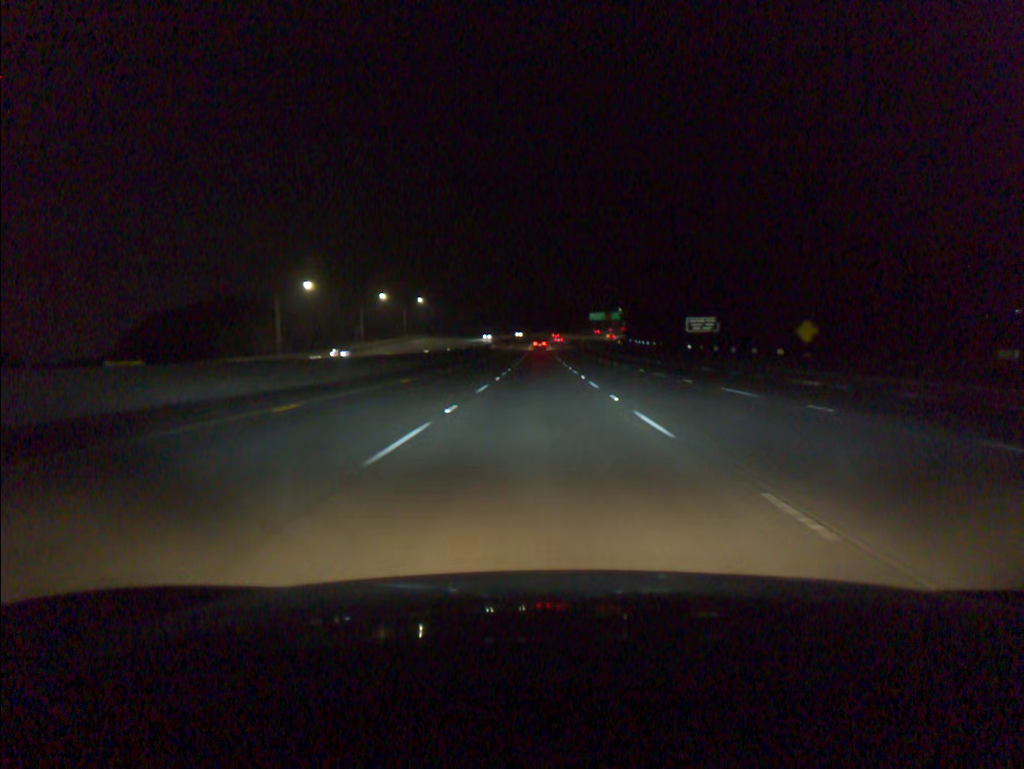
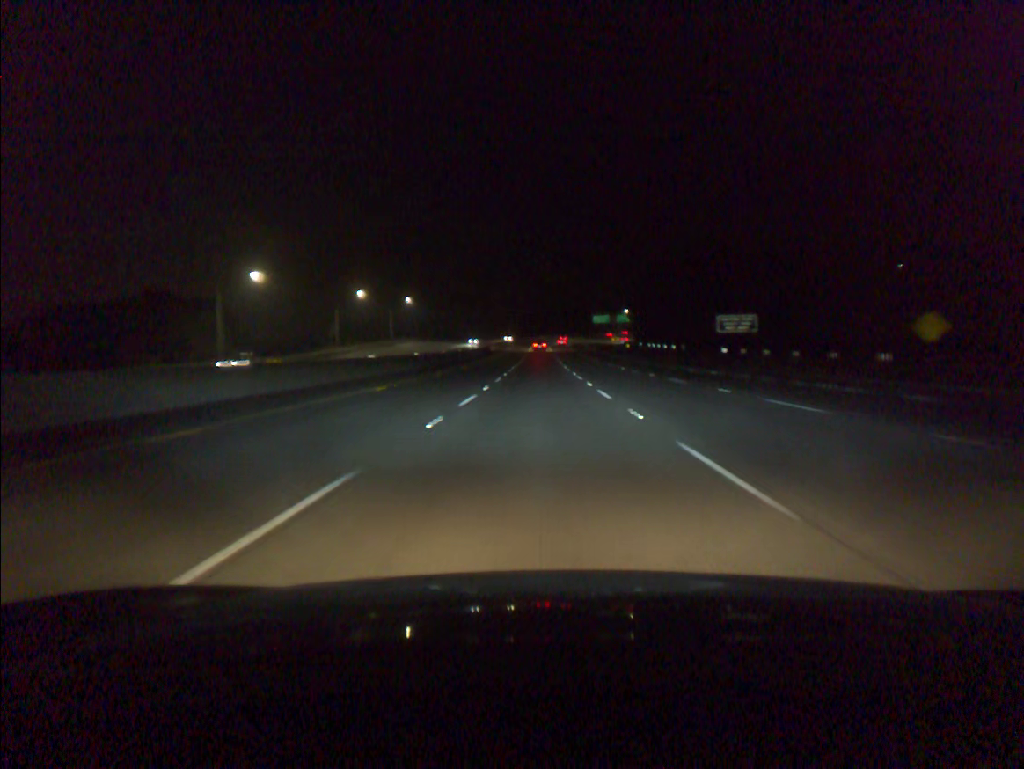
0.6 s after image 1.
(0.0, +19.3) m; 0°
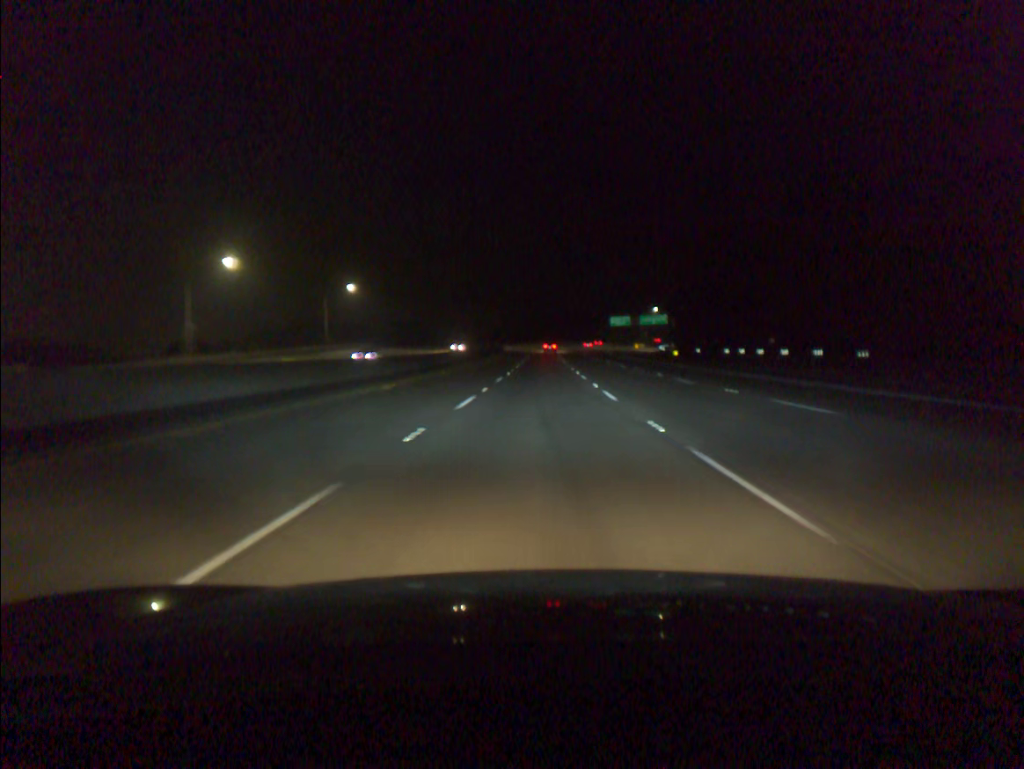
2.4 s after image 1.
(-0.1, +57.7) m; 0°
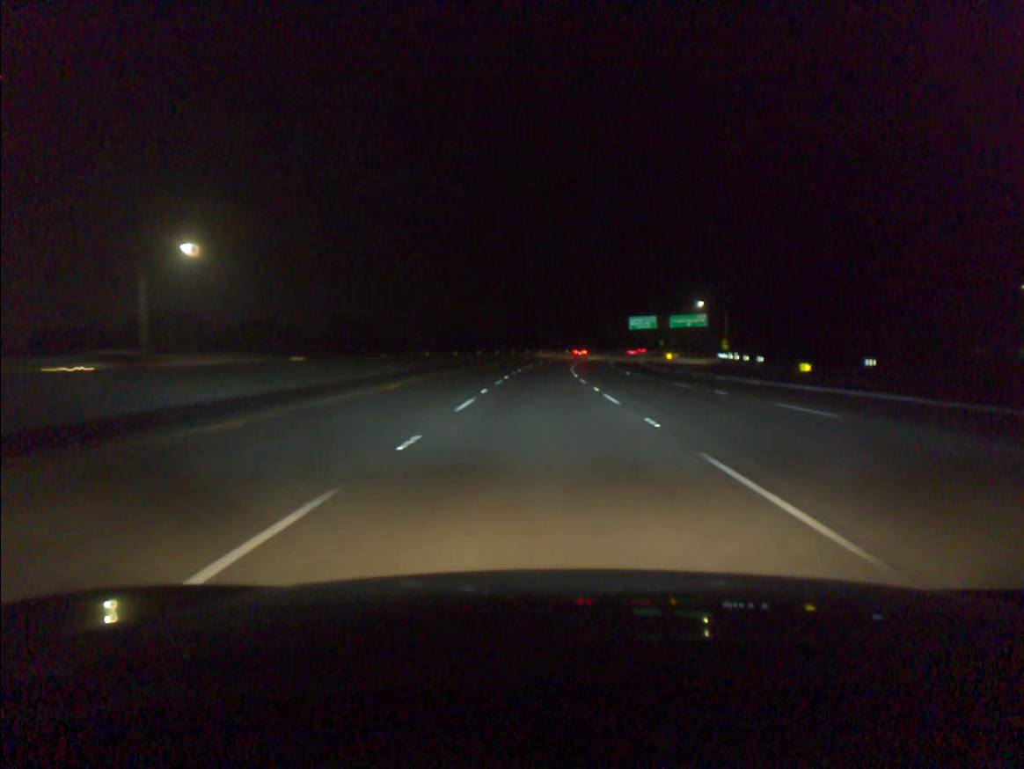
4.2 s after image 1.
(0.0, +57.3) m; 0°
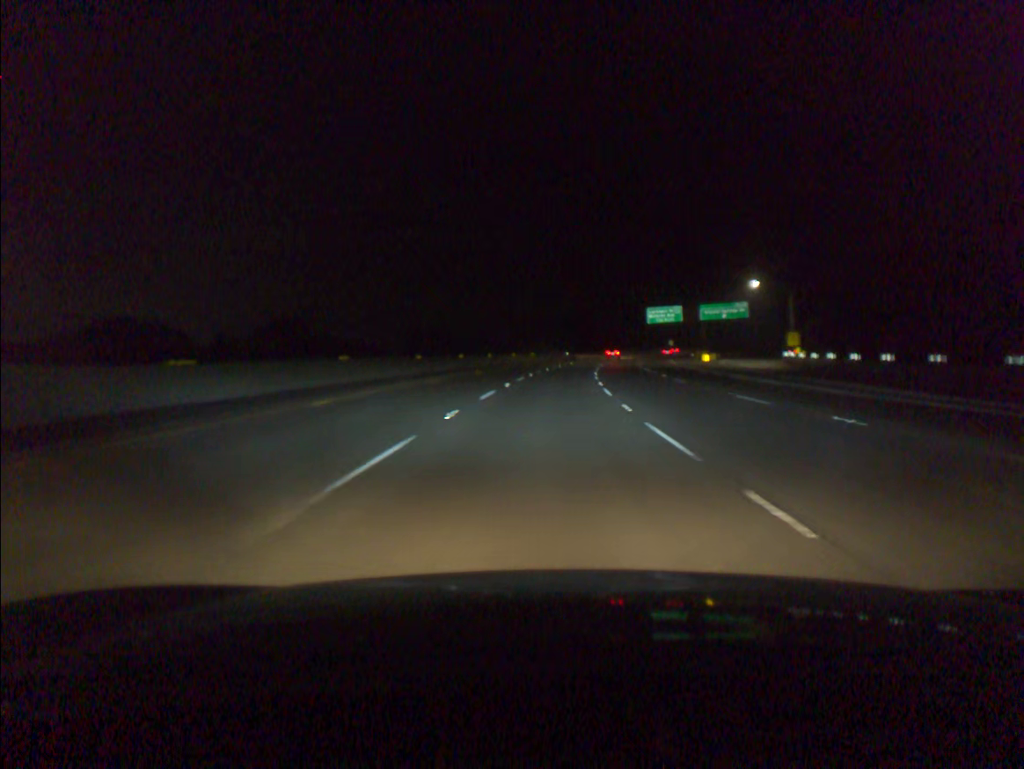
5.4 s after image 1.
(+0.1, +38.2) m; +1°
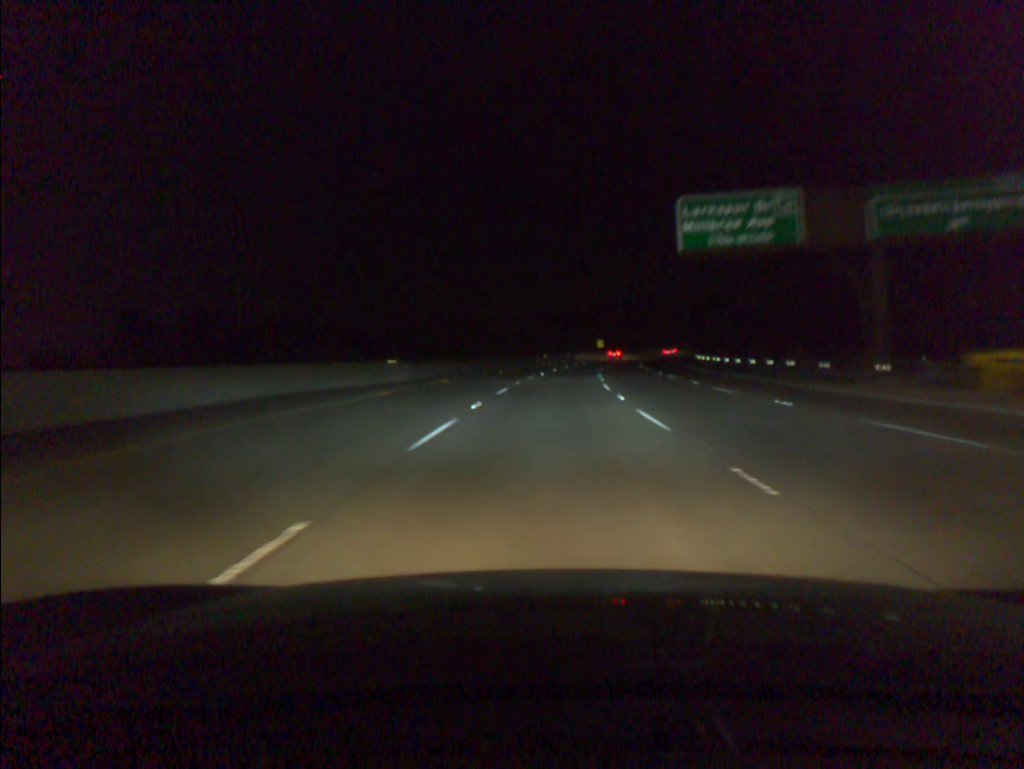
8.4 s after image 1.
(+6.0, +95.9) m; +8°
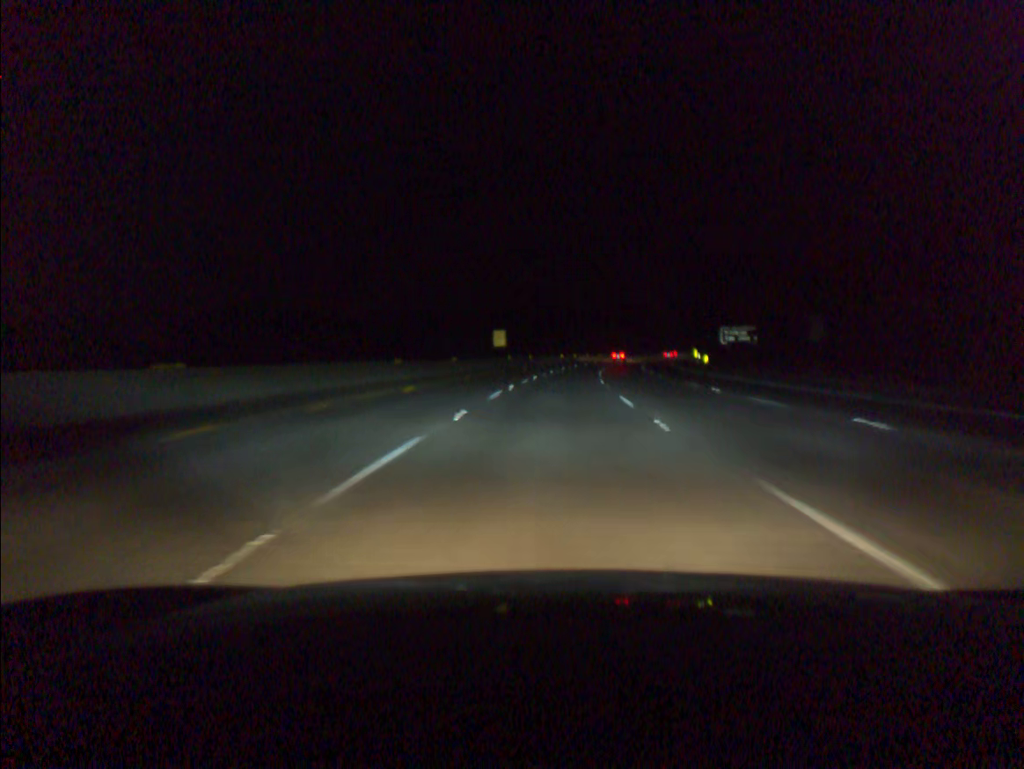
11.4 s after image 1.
(+6.5, +96.6) m; +8°
